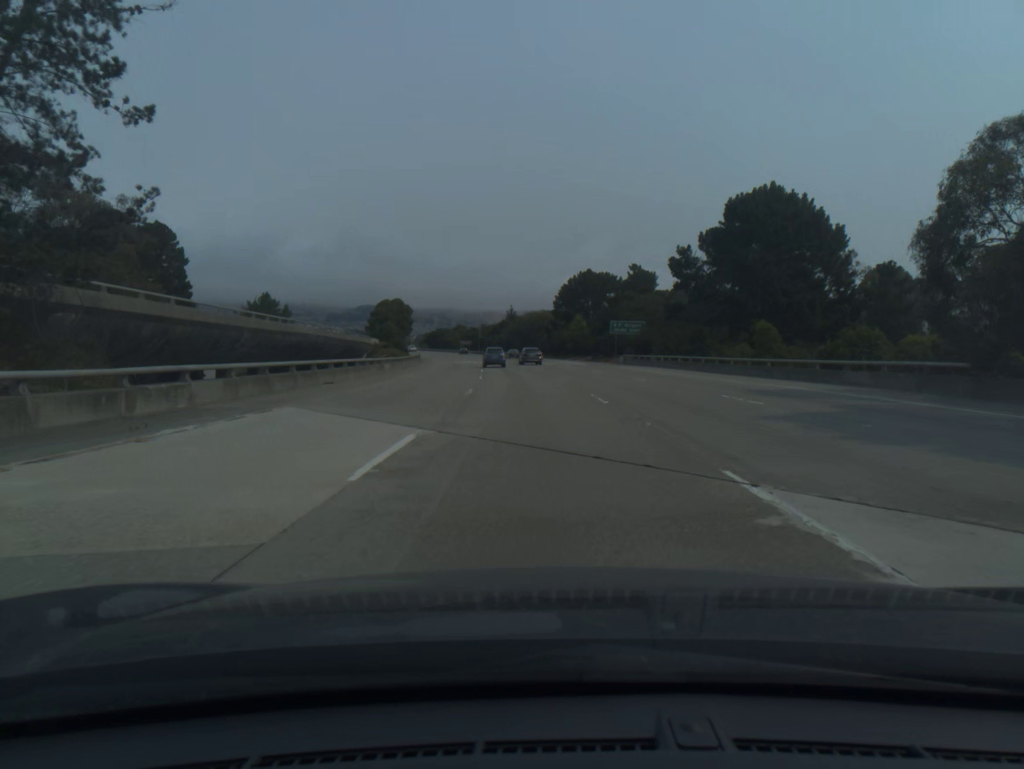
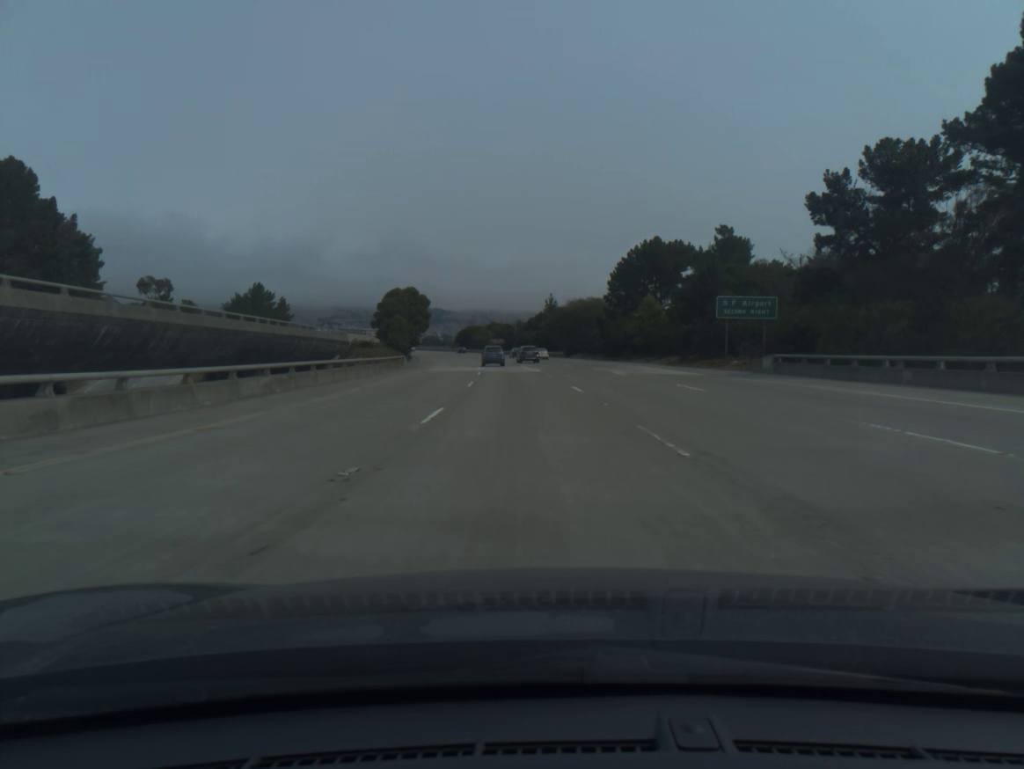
(-1.0, +39.0) m; -3°
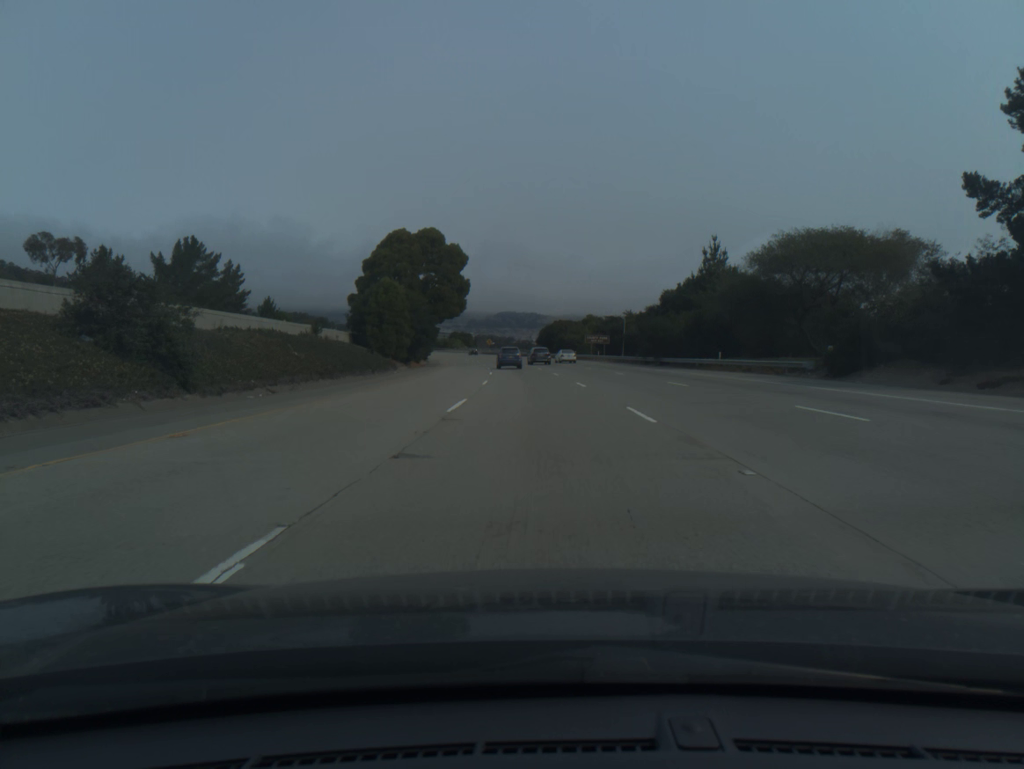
(-4.9, +77.9) m; -7°
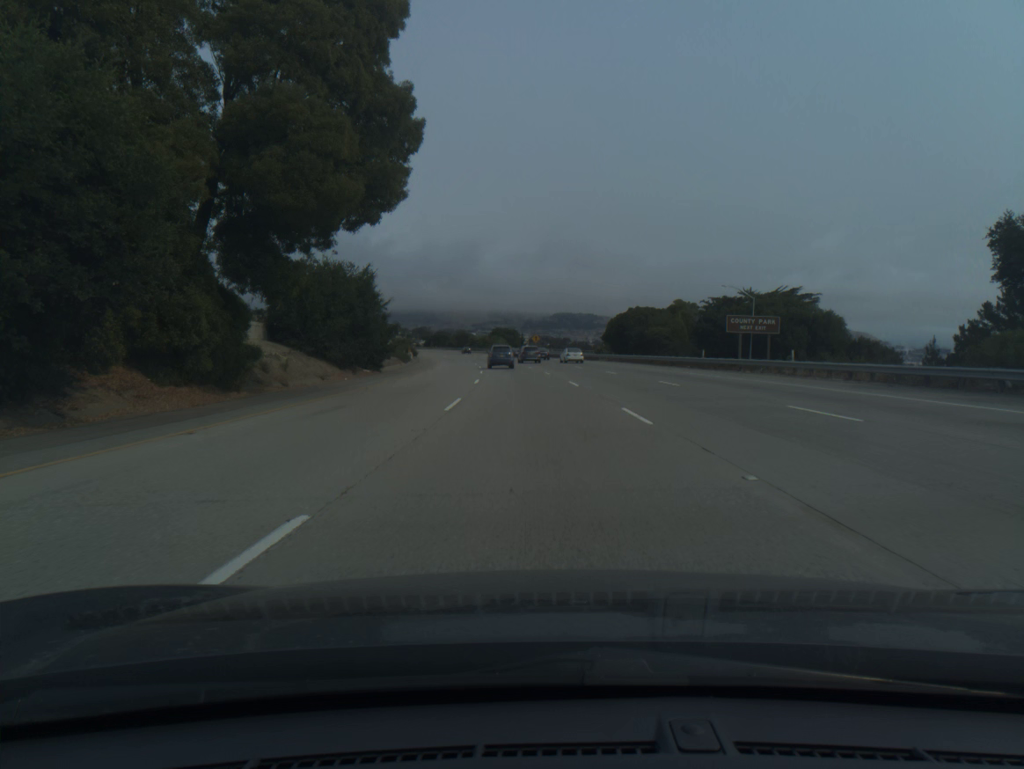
(-2.0, +58.3) m; -4°
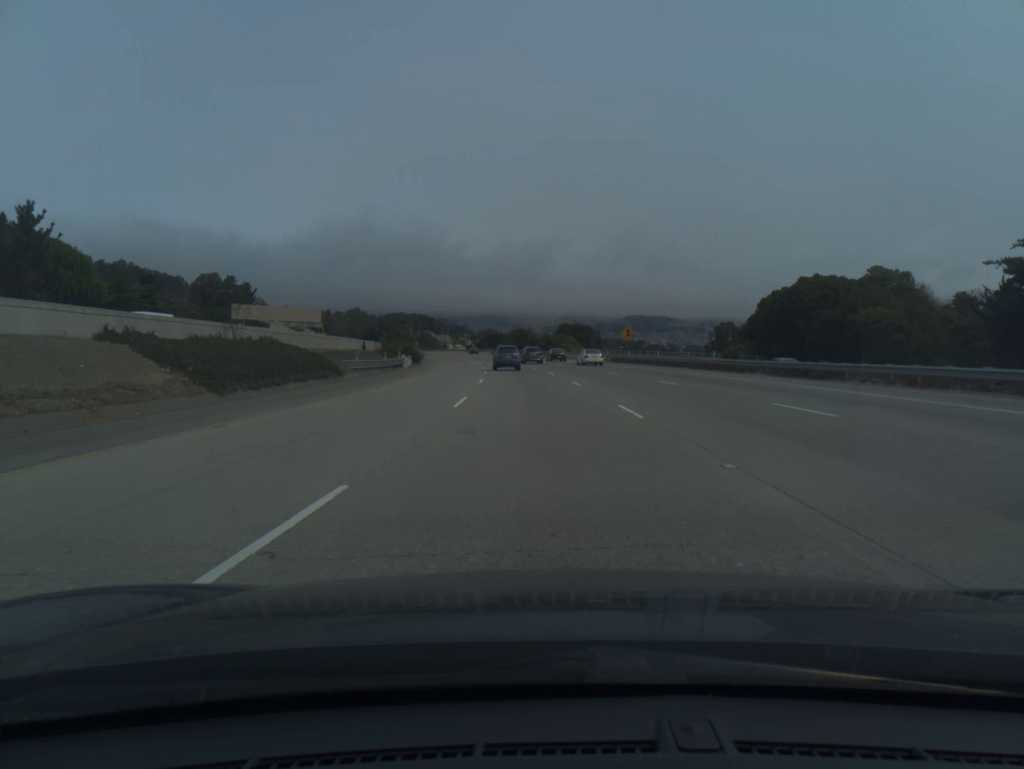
(-2.6, +57.3) m; -5°
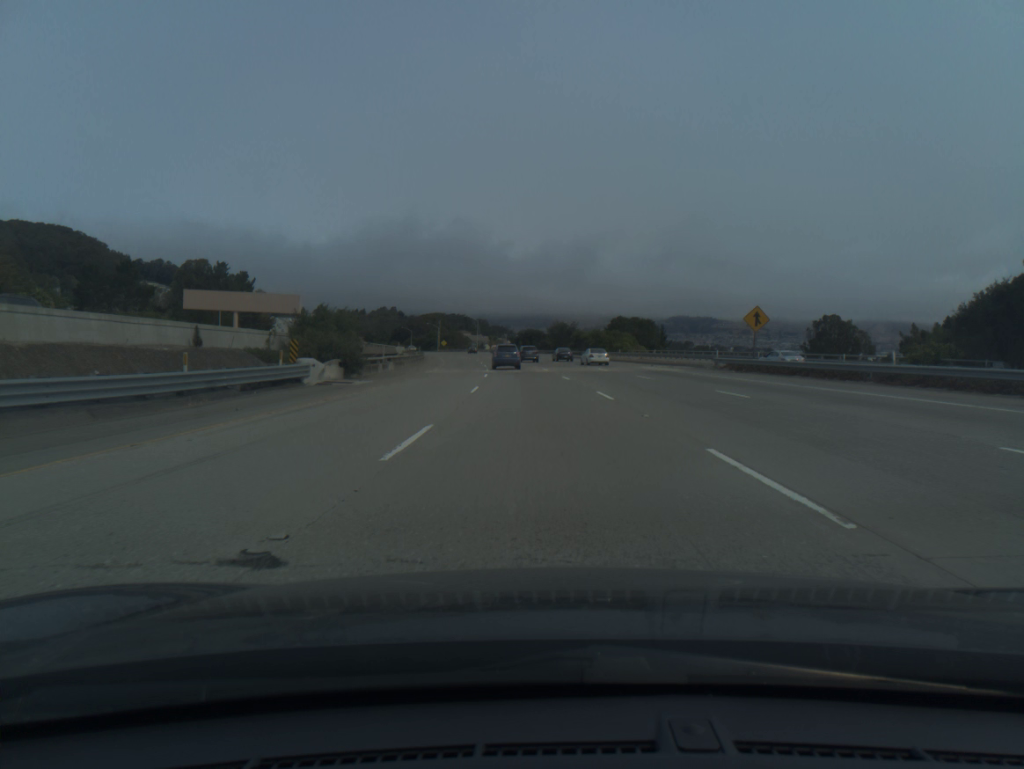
(-1.0, +37.6) m; -3°
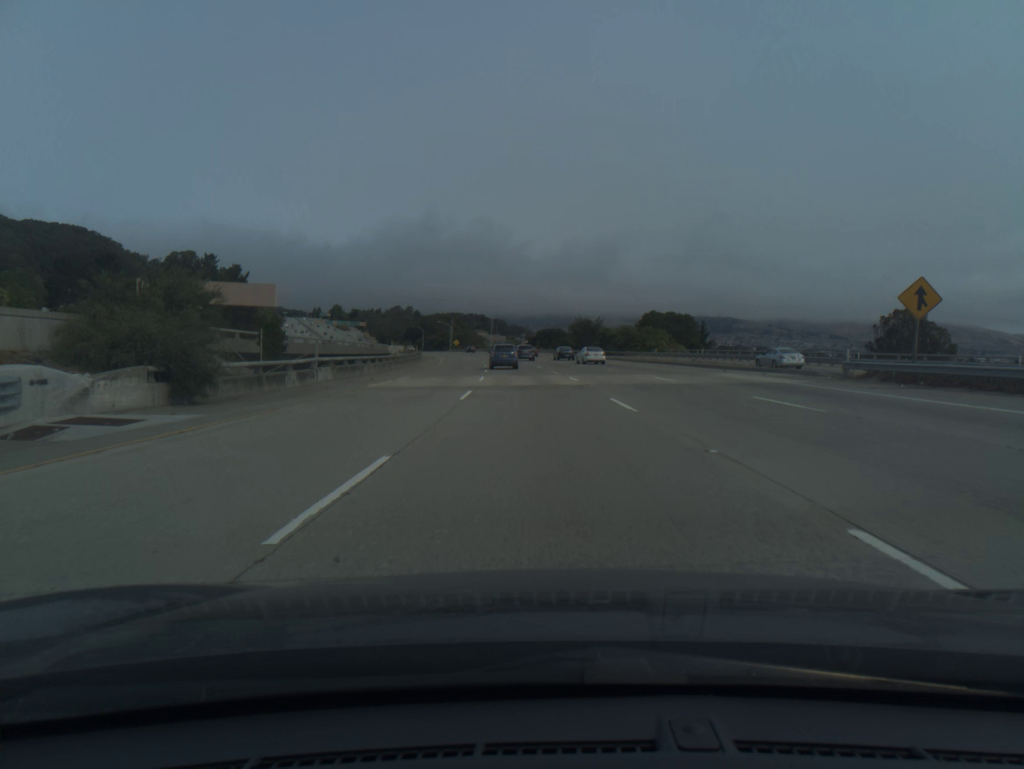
(-0.2, +18.6) m; -1°
